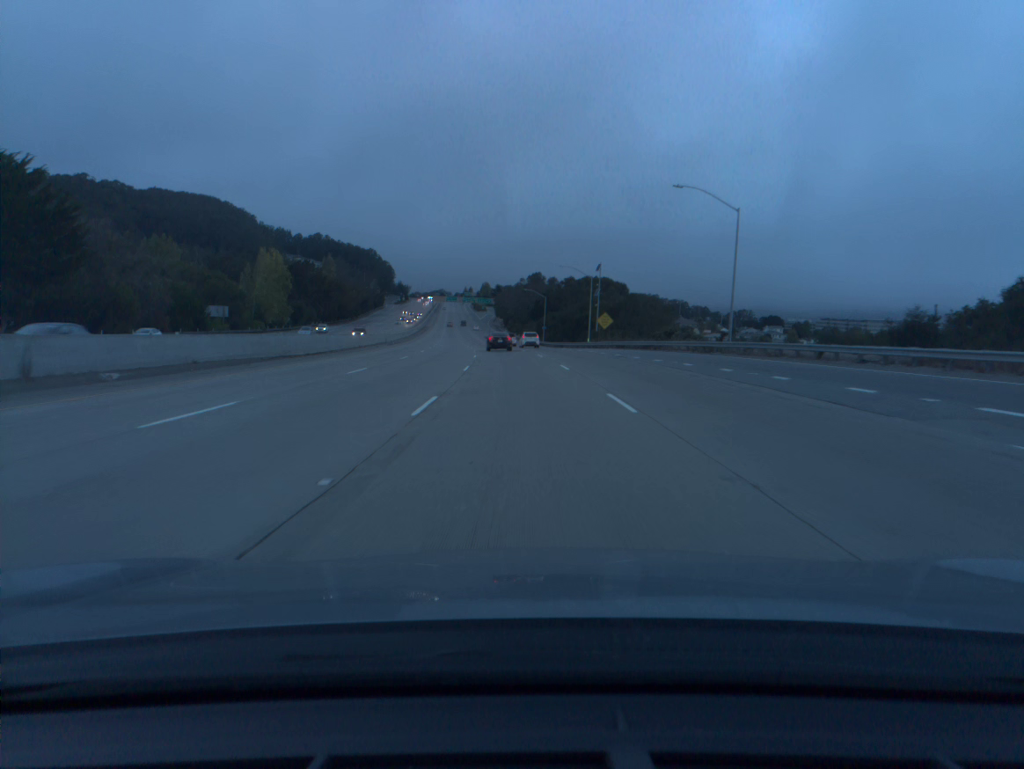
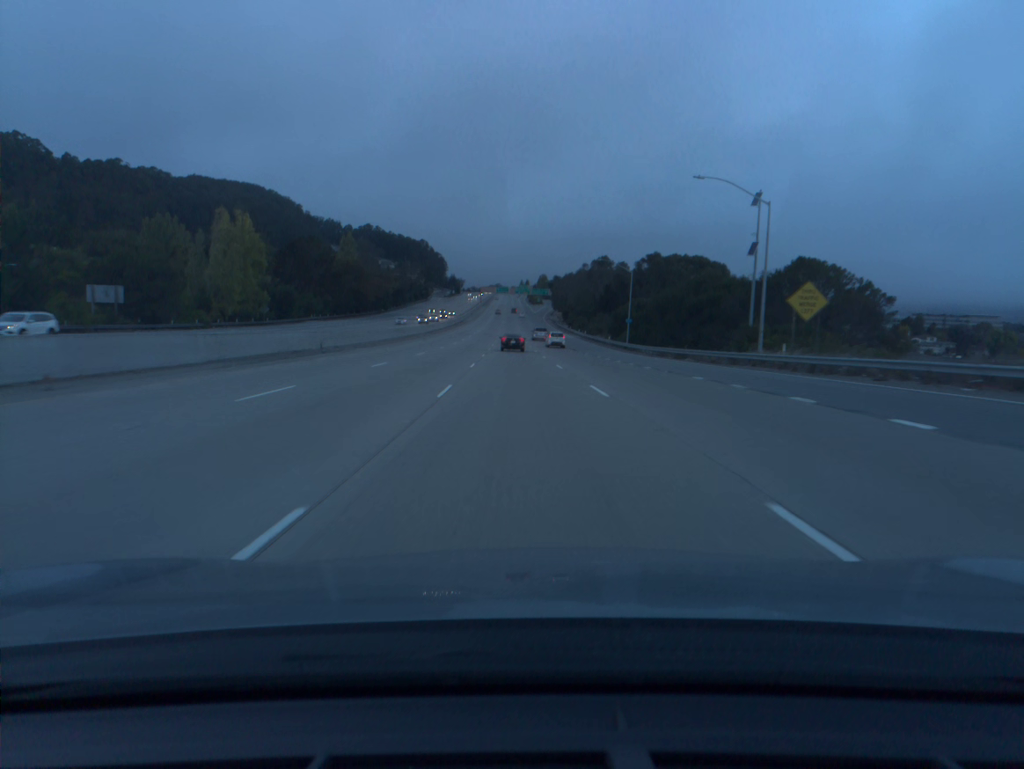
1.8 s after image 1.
(-2.1, +54.6) m; -4°
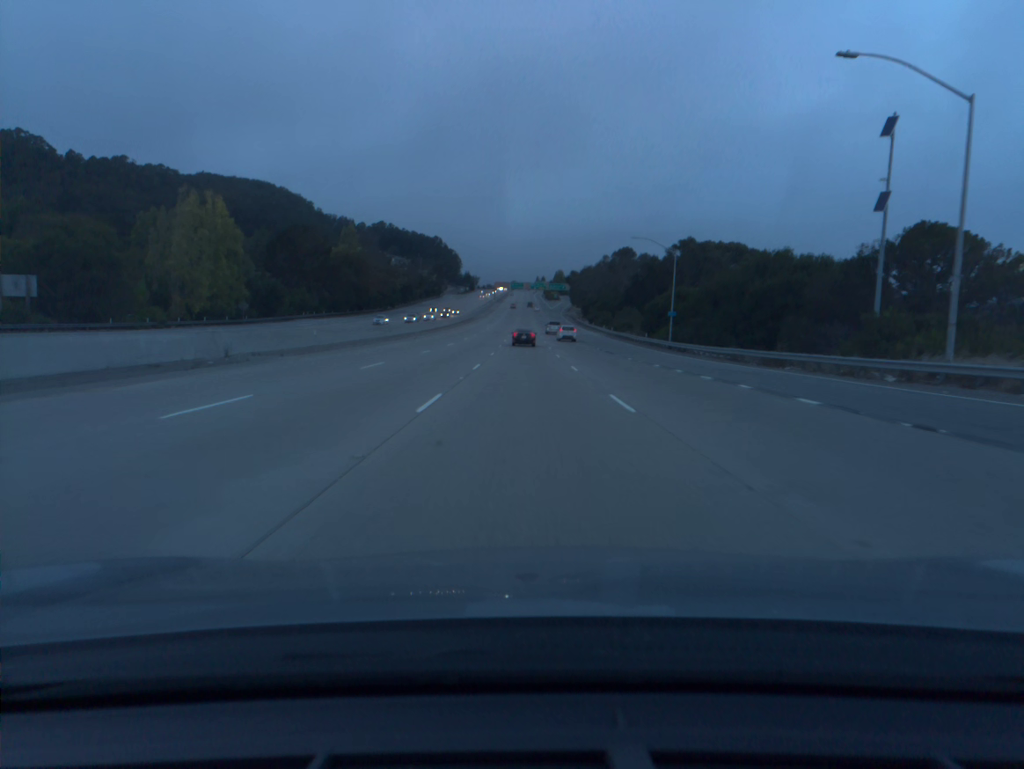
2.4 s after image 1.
(-0.2, +18.3) m; -1°
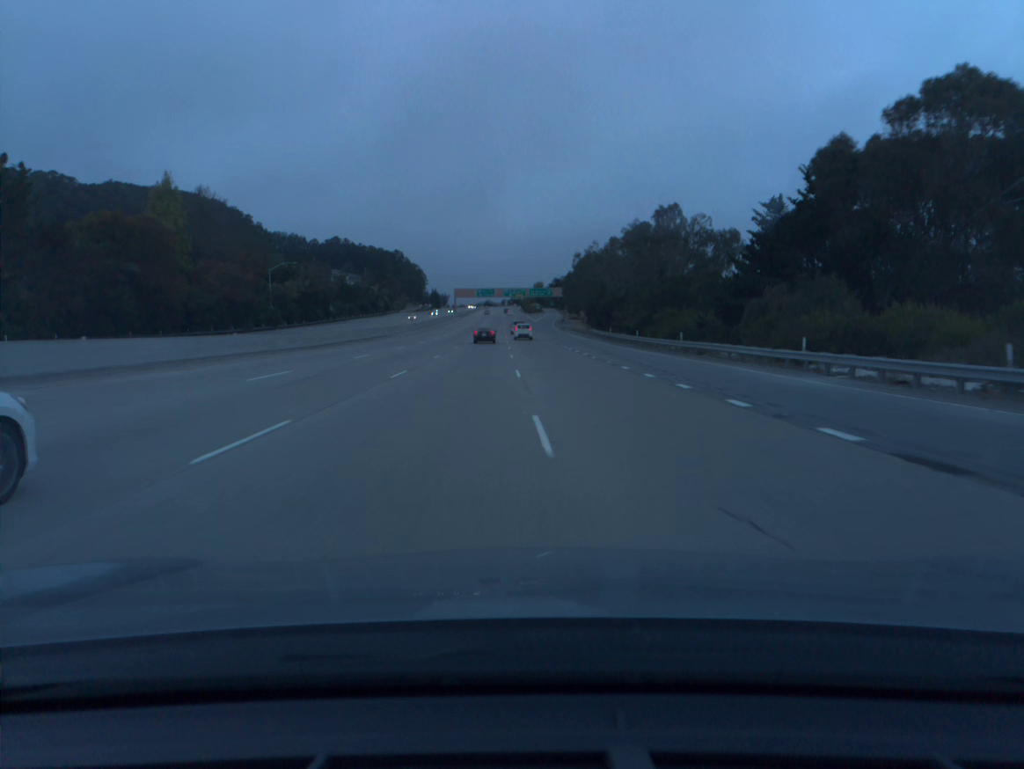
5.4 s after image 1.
(+0.6, +92.3) m; +1°
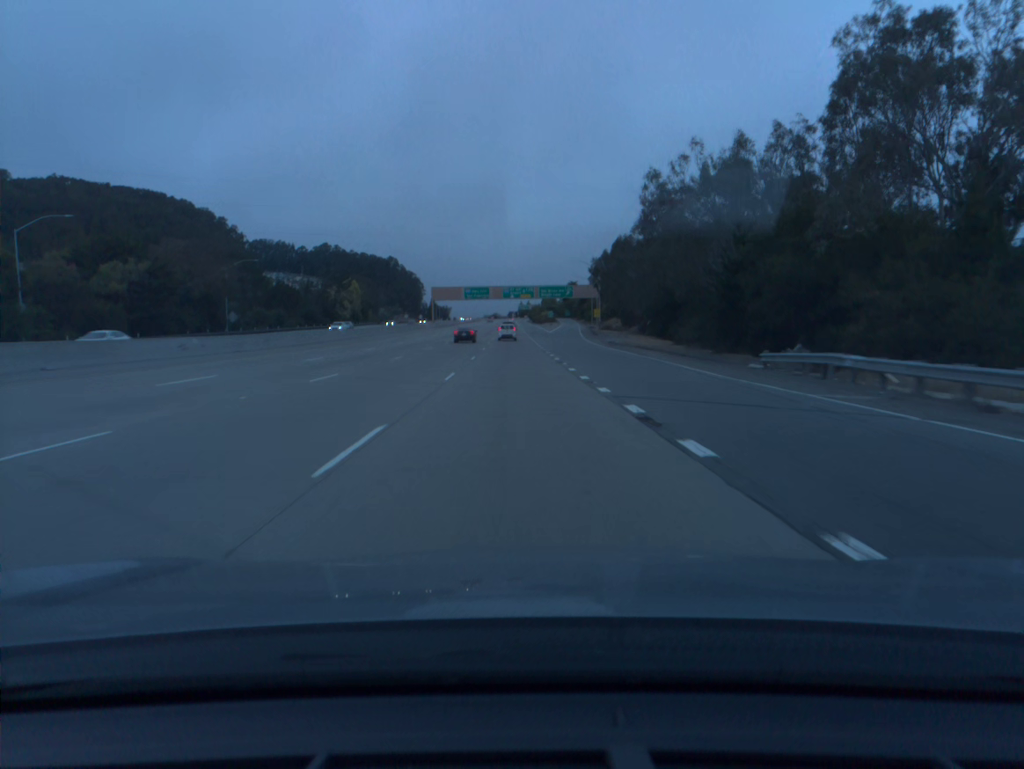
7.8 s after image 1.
(-0.2, +74.1) m; -1°
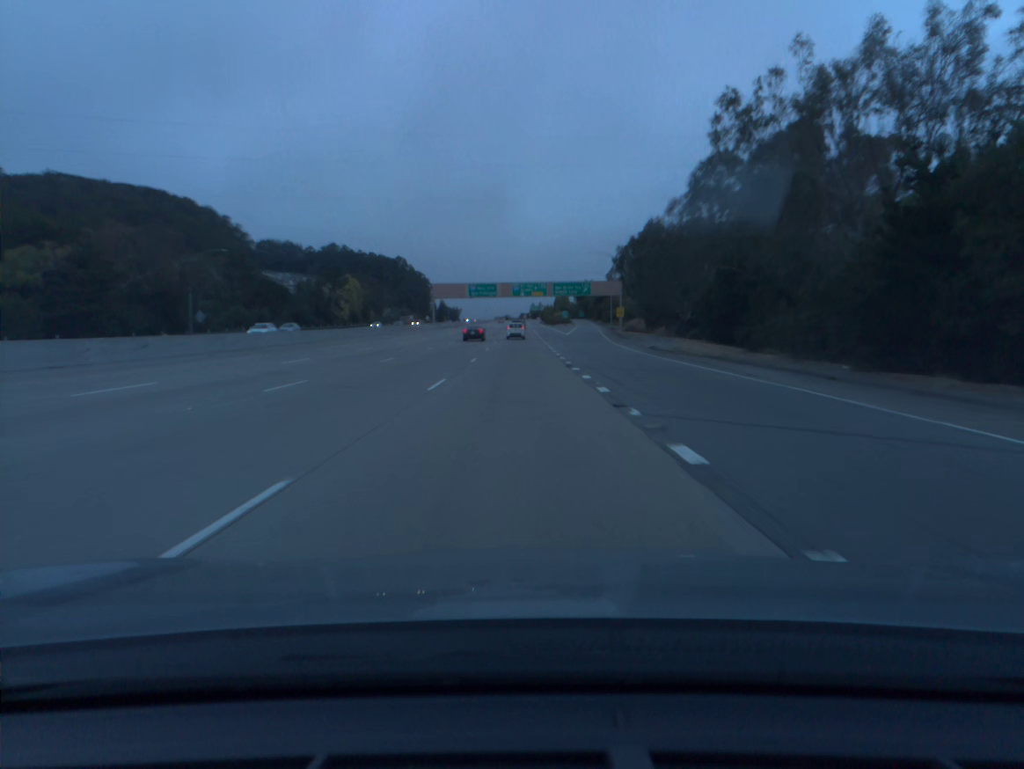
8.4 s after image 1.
(-0.1, +18.6) m; -1°
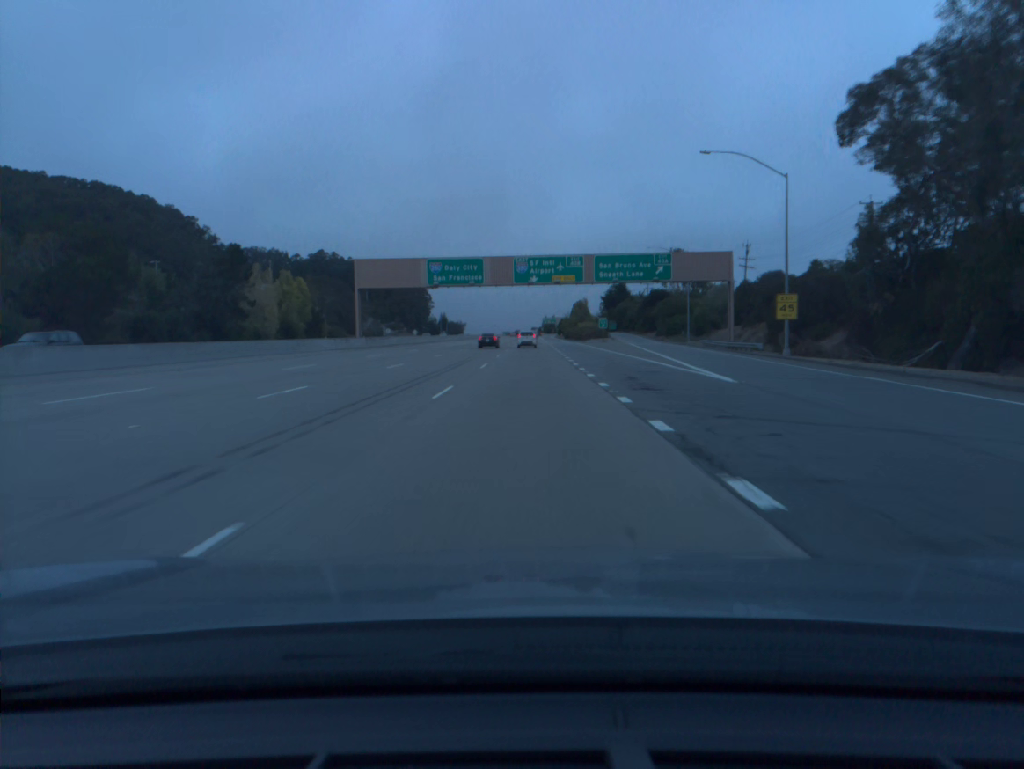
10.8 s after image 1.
(-0.8, +74.4) m; -1°
